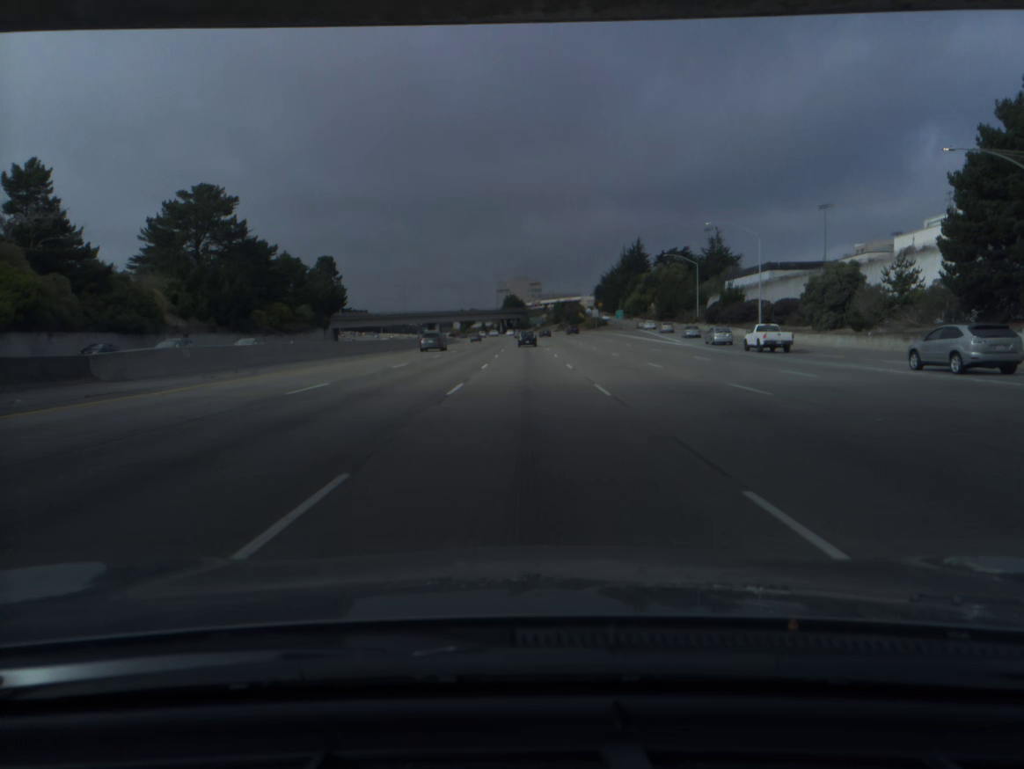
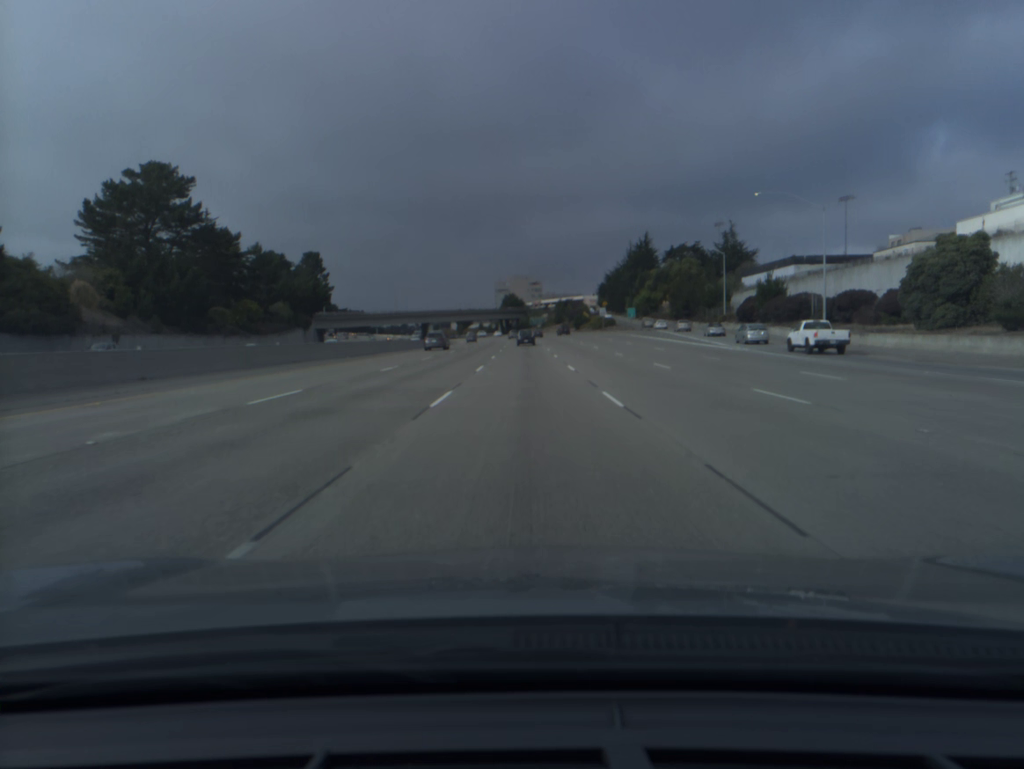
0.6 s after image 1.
(0.0, +16.9) m; 0°
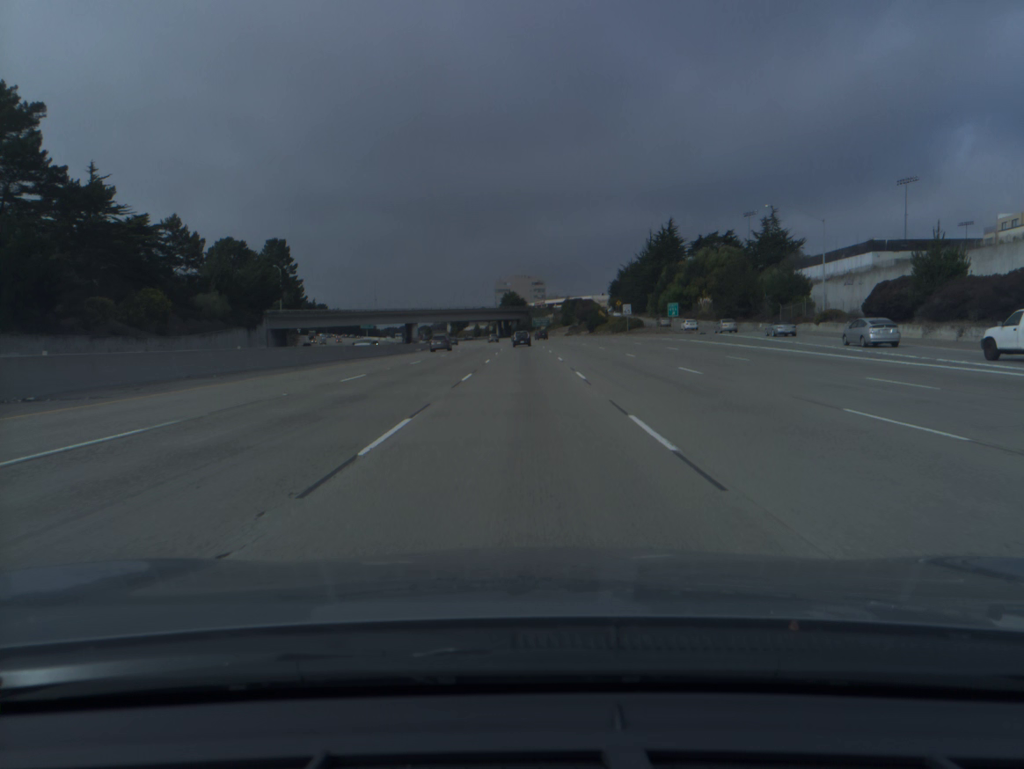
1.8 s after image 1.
(0.0, +34.4) m; 0°
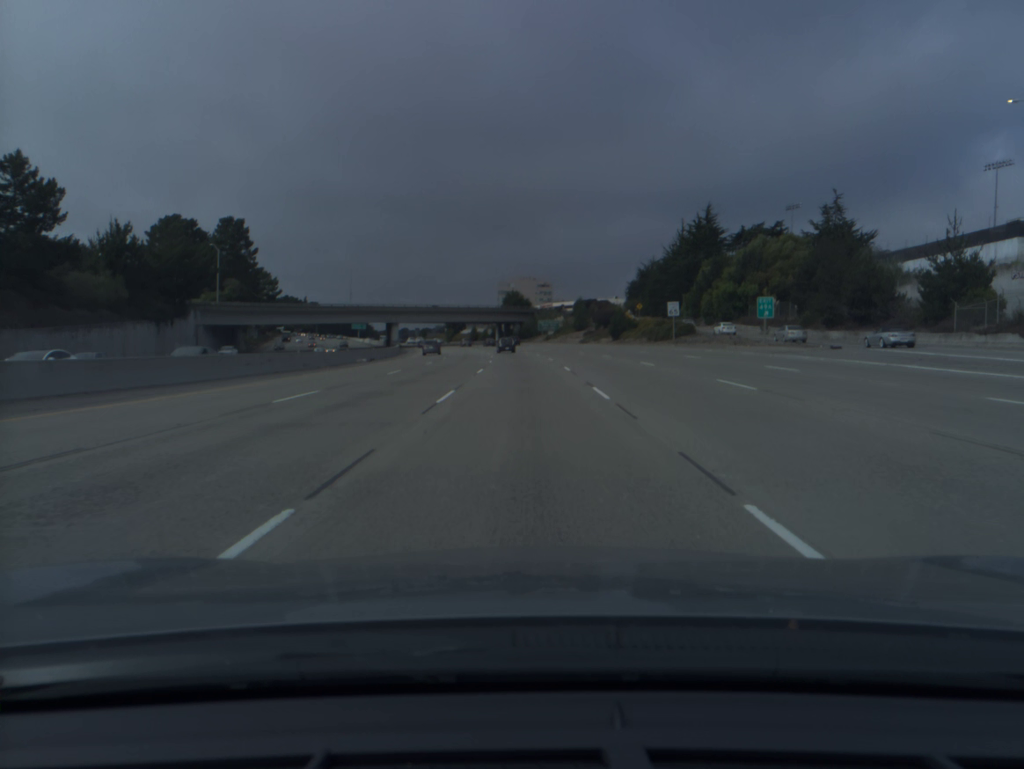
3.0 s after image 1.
(-0.1, +35.0) m; 0°
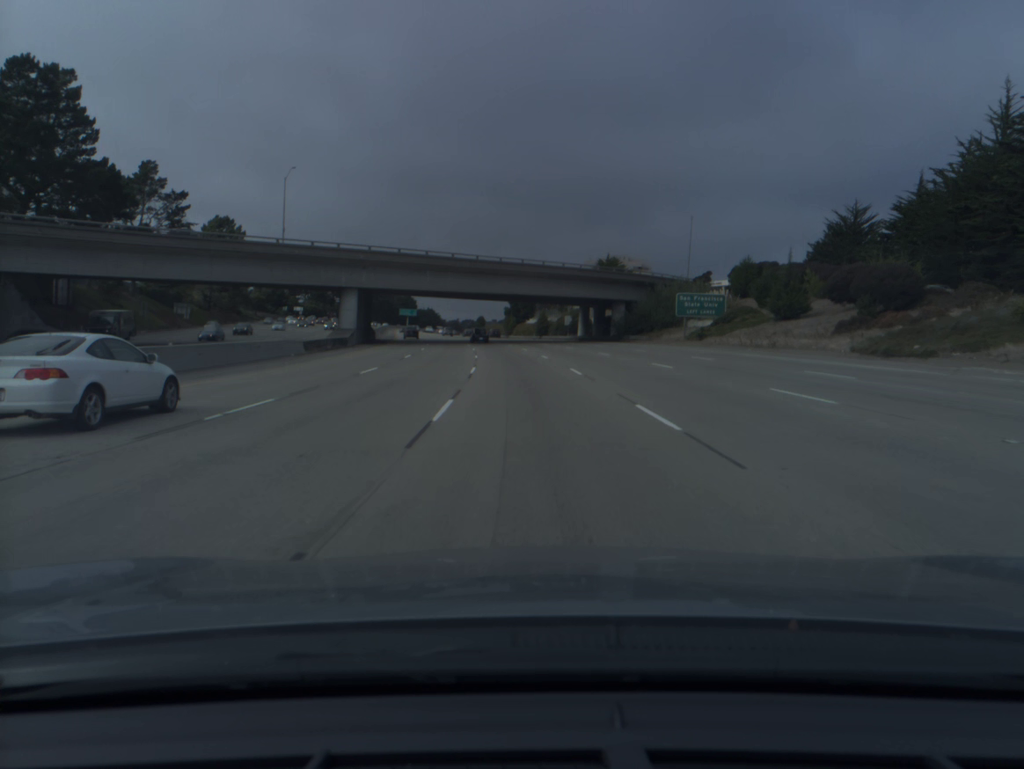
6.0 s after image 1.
(-3.3, +90.5) m; -6°
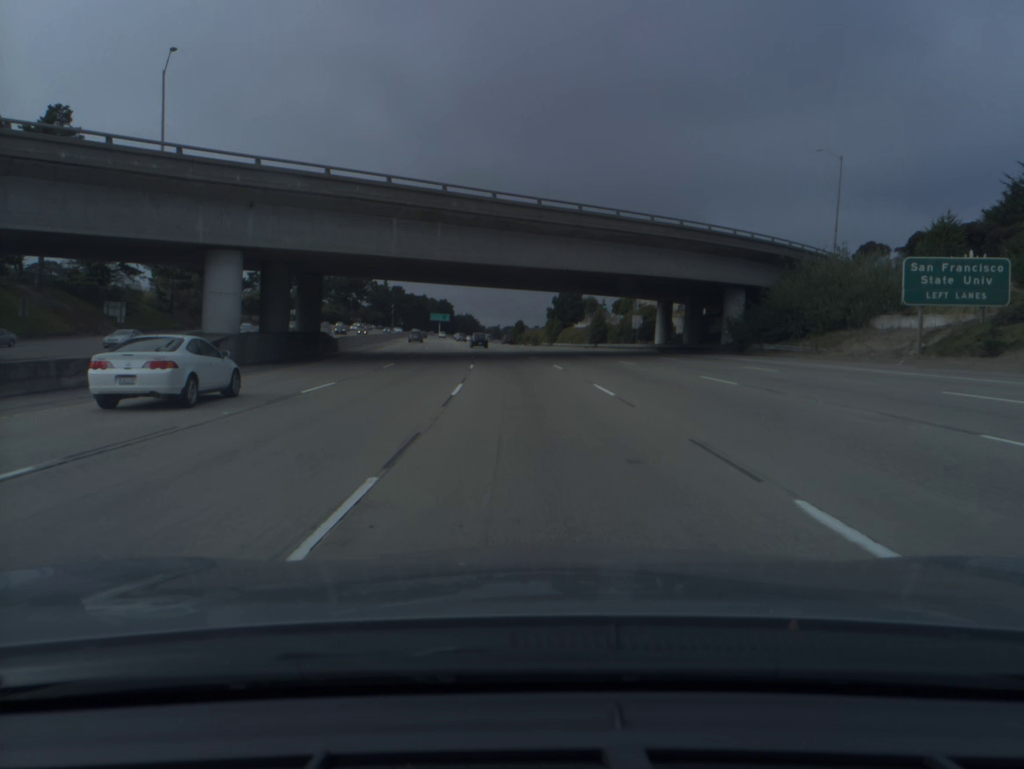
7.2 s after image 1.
(-1.0, +36.9) m; -3°
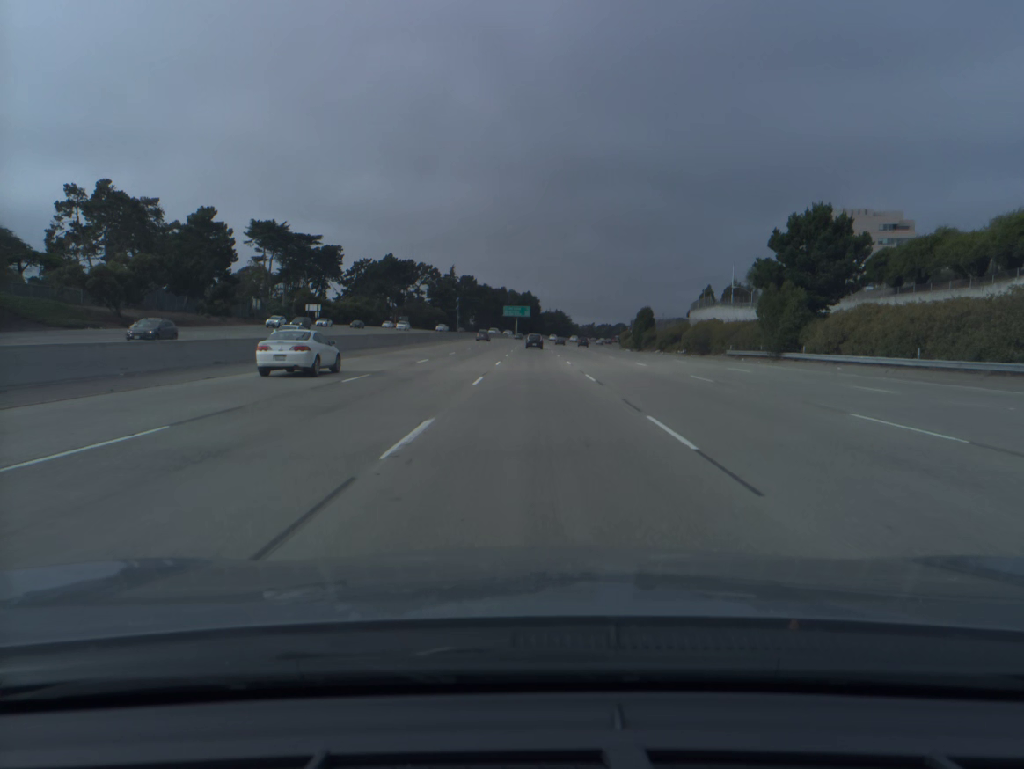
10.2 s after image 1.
(-6.3, +92.9) m; -7°
